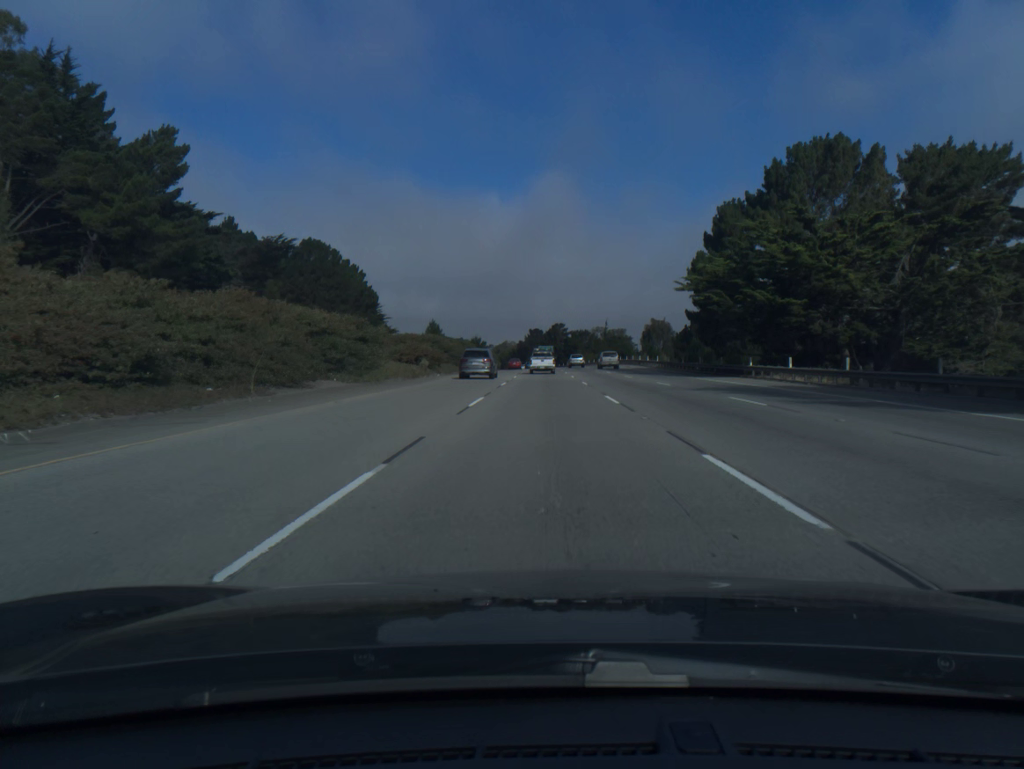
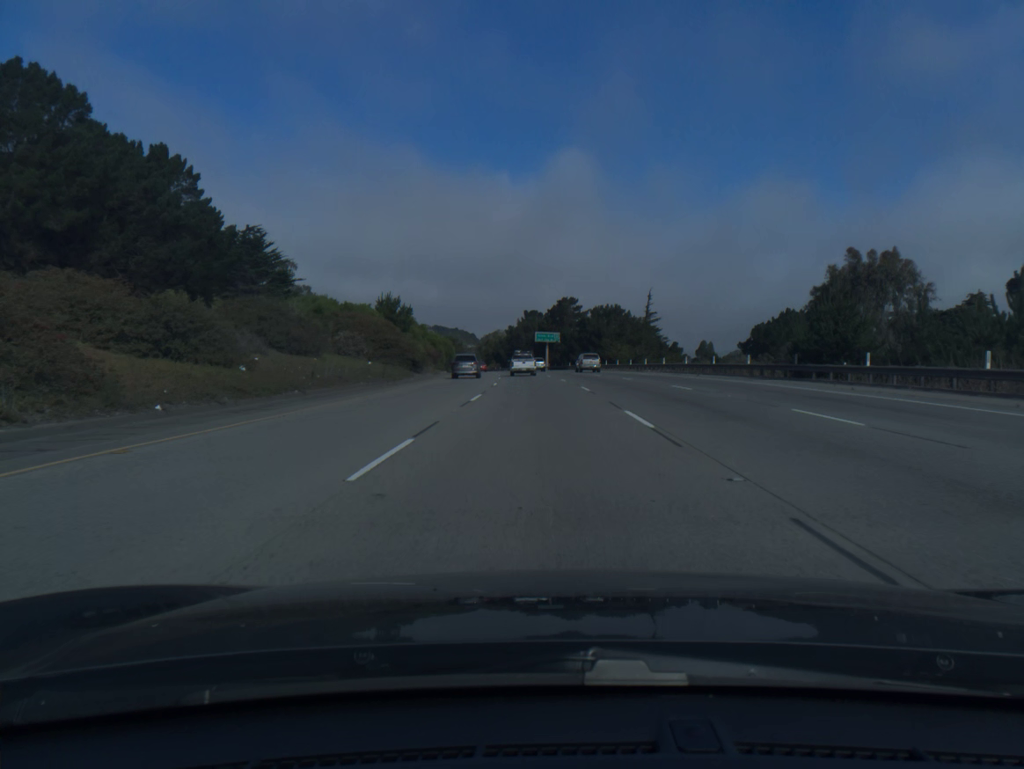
(+0.3, +94.4) m; 0°
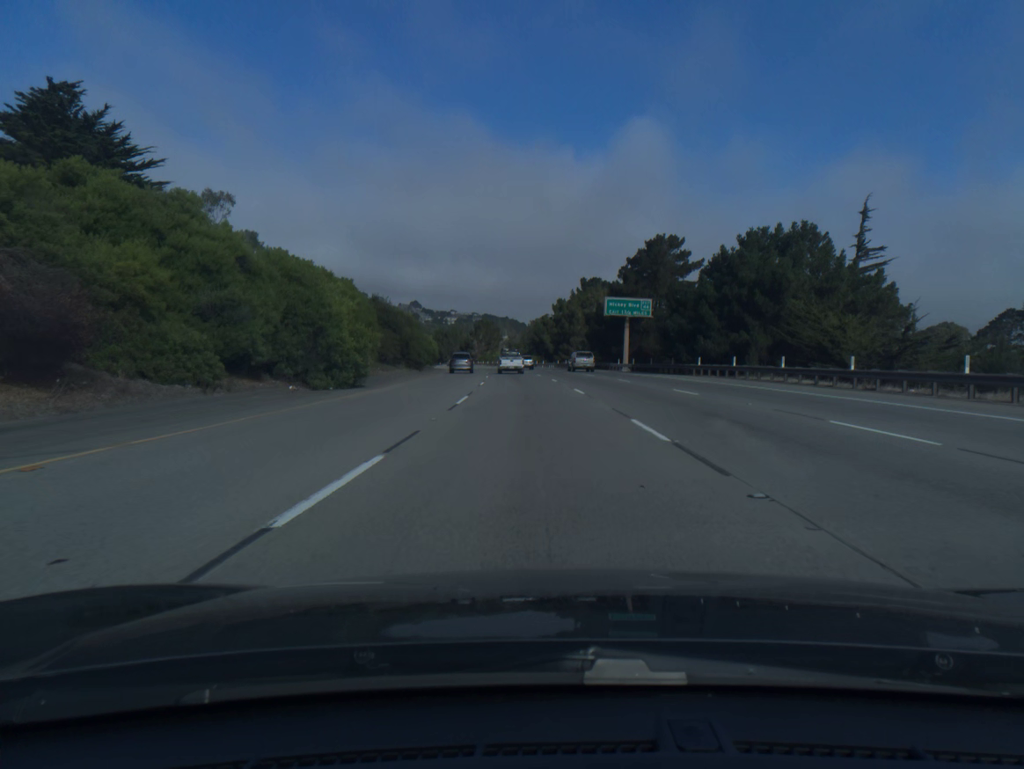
(-2.0, +75.2) m; -4°
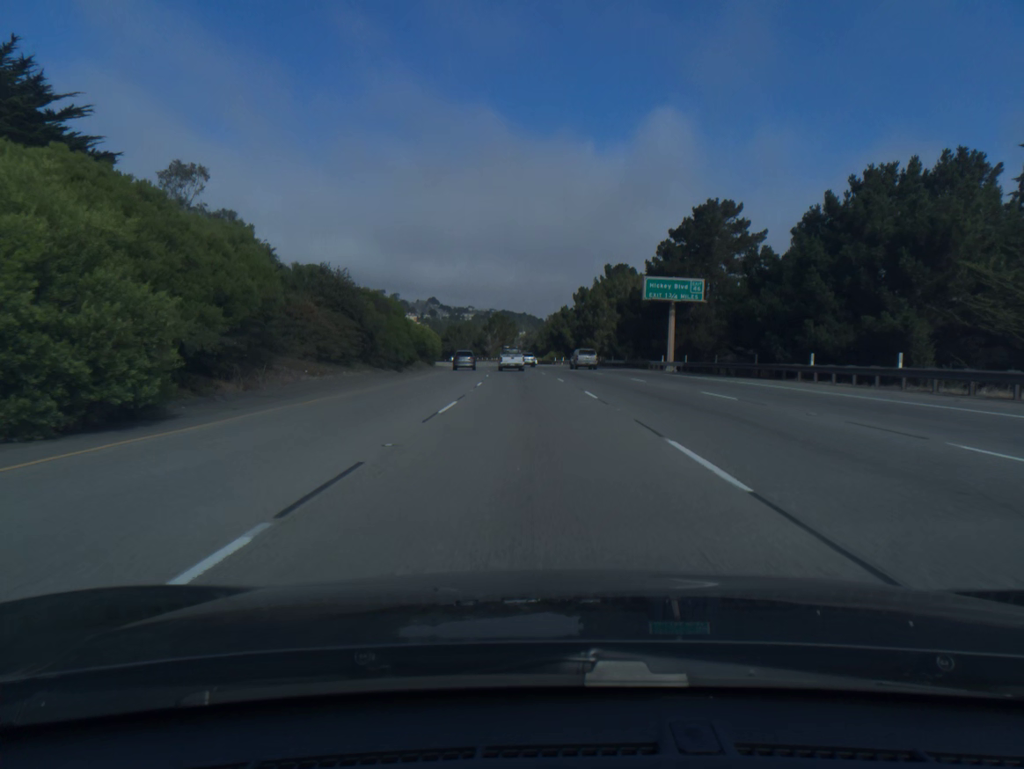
(-0.2, +18.8) m; -1°
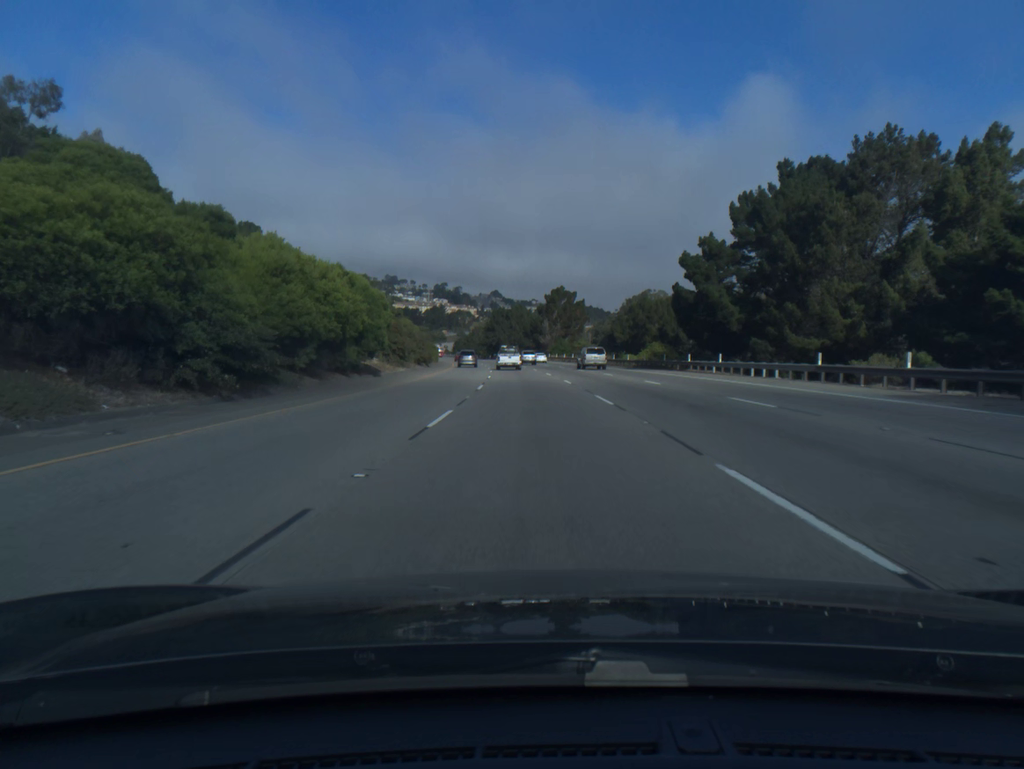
(-3.3, +75.3) m; -5°
